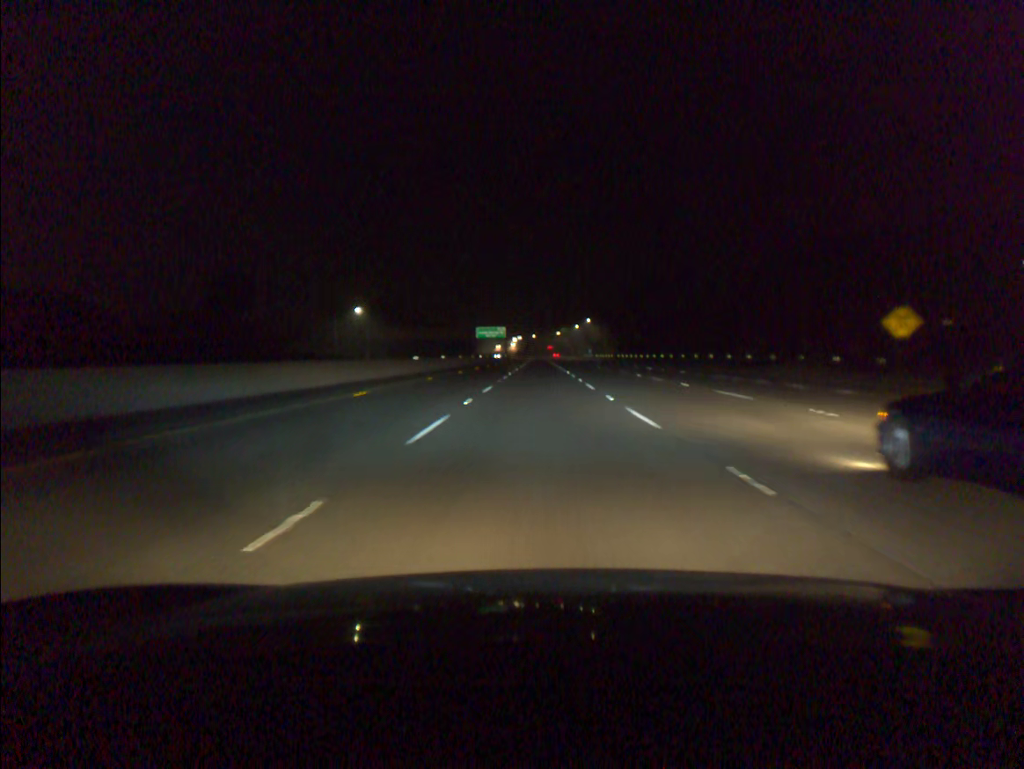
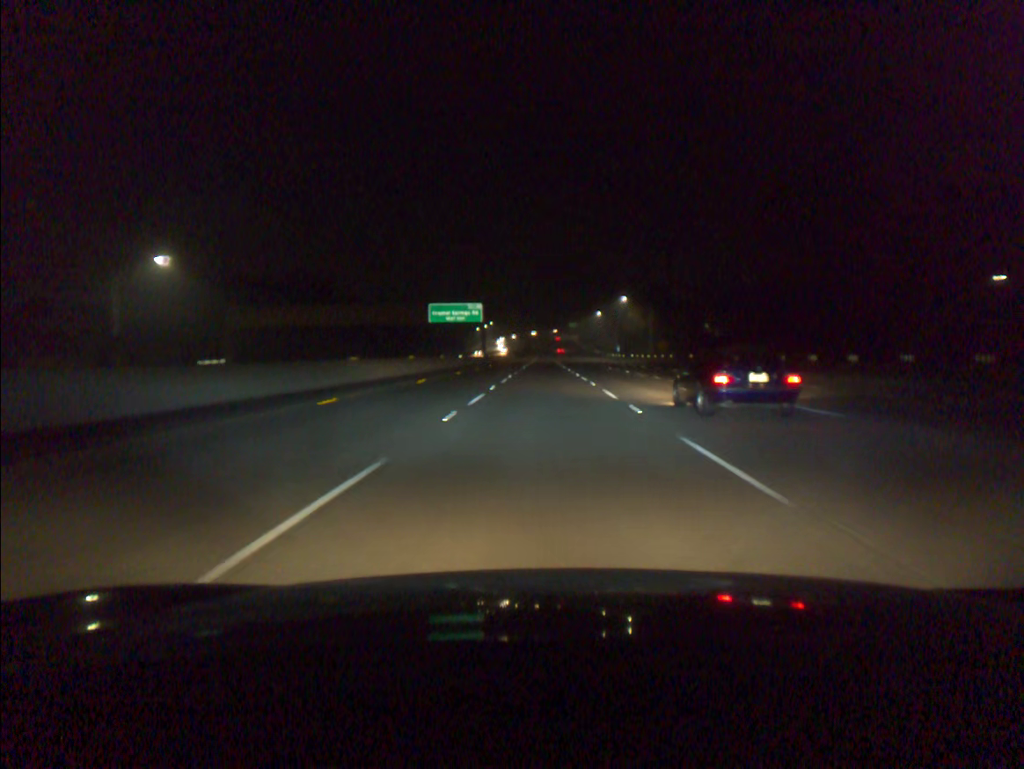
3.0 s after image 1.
(-0.3, +91.7) m; 0°
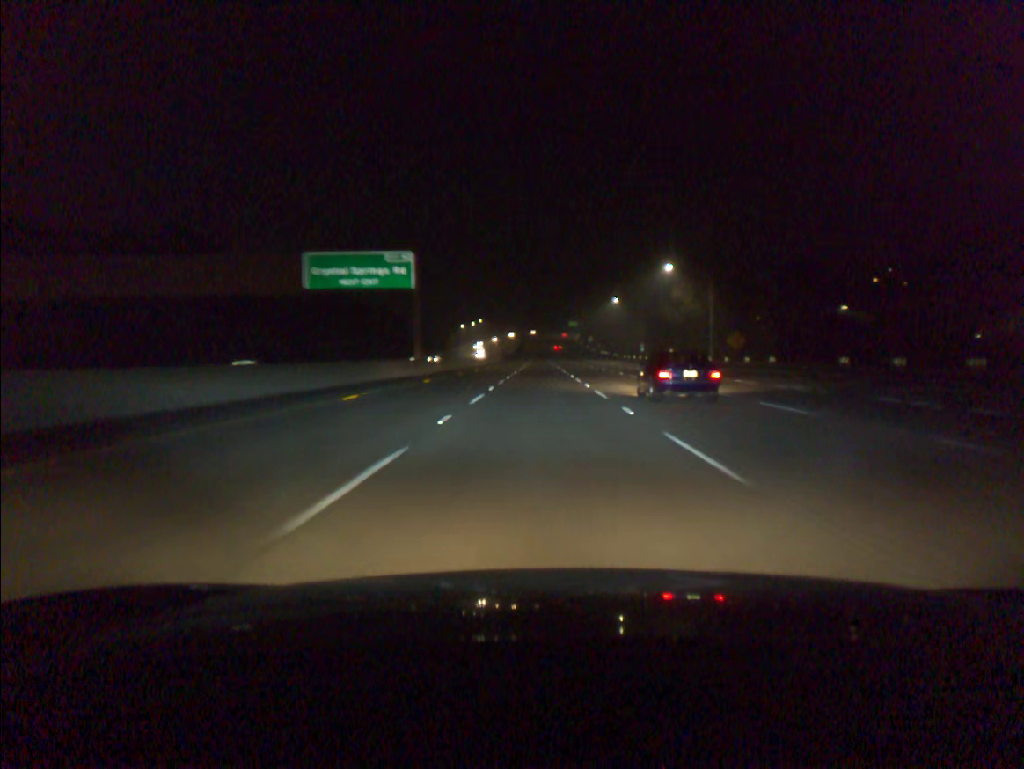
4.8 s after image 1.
(+0.1, +55.8) m; 0°
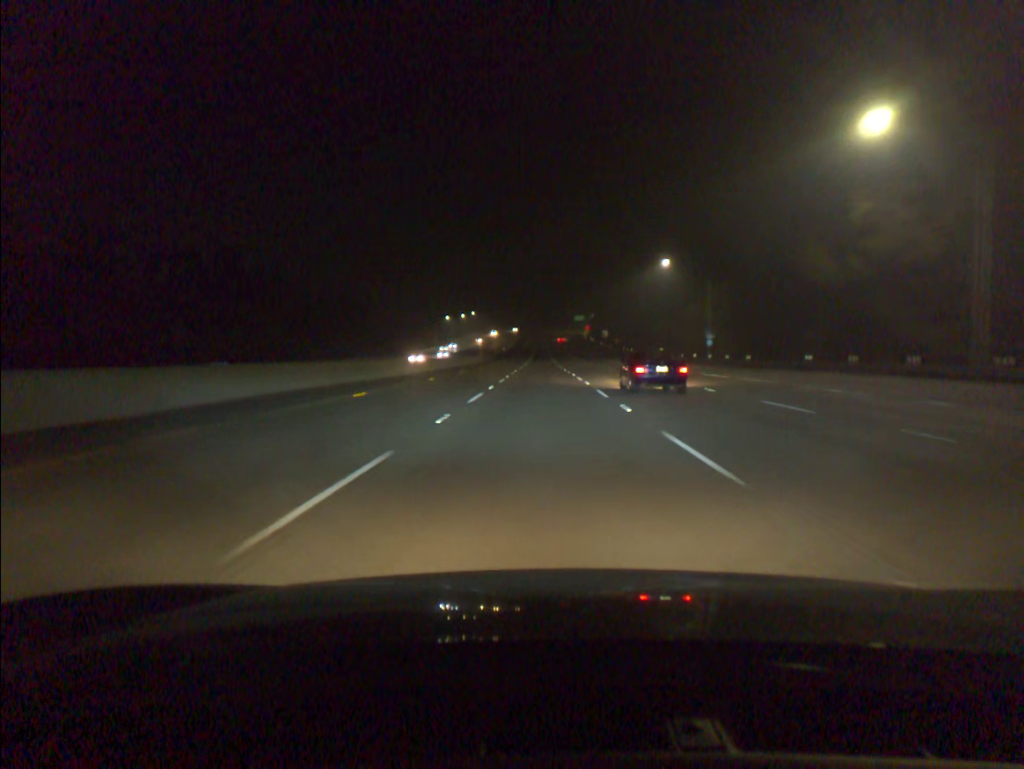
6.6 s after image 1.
(-0.1, +57.2) m; 0°
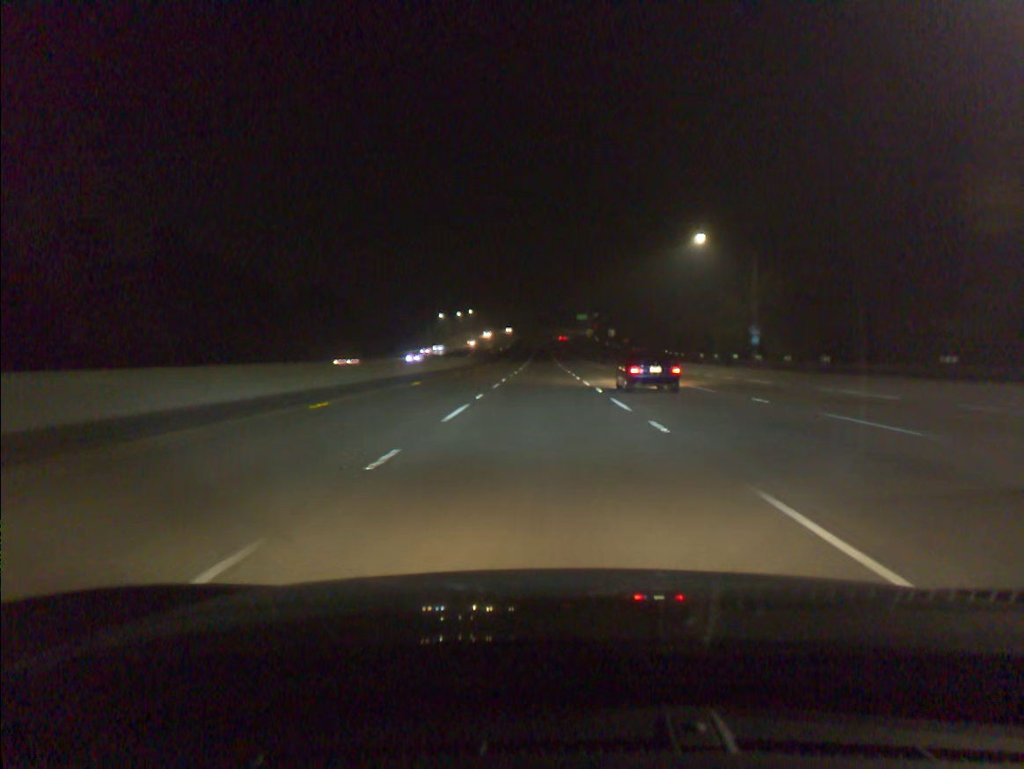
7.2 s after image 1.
(0.0, +19.2) m; 0°
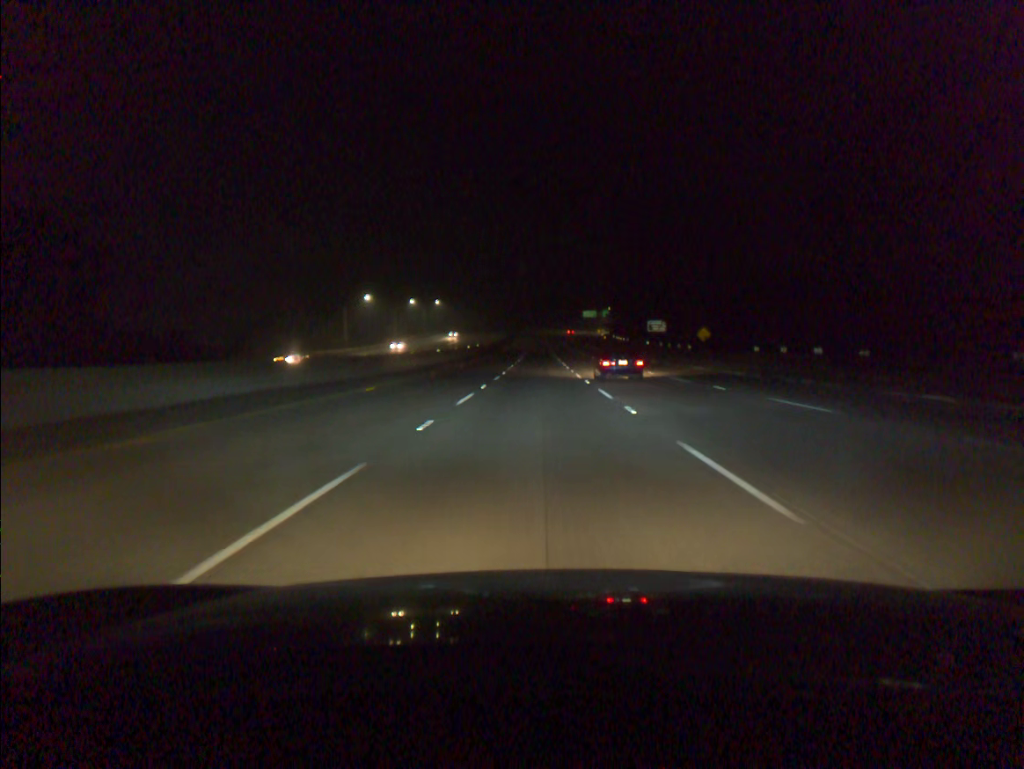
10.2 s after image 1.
(+0.2, +96.1) m; 0°
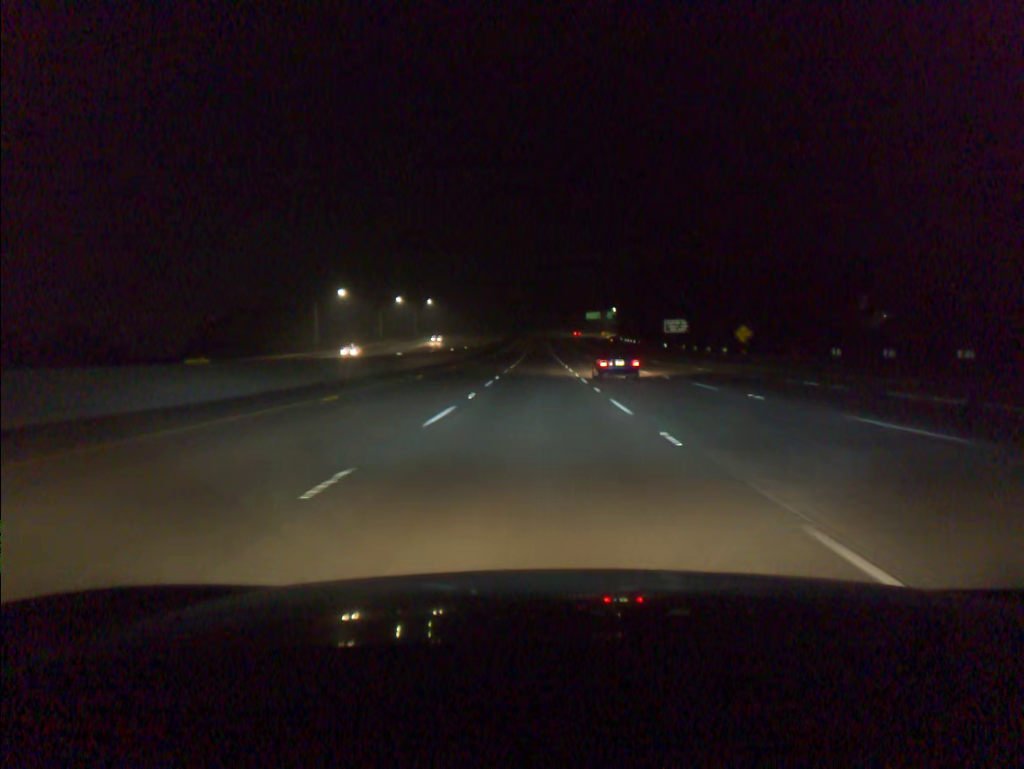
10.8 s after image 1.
(0.0, +19.1) m; 0°
